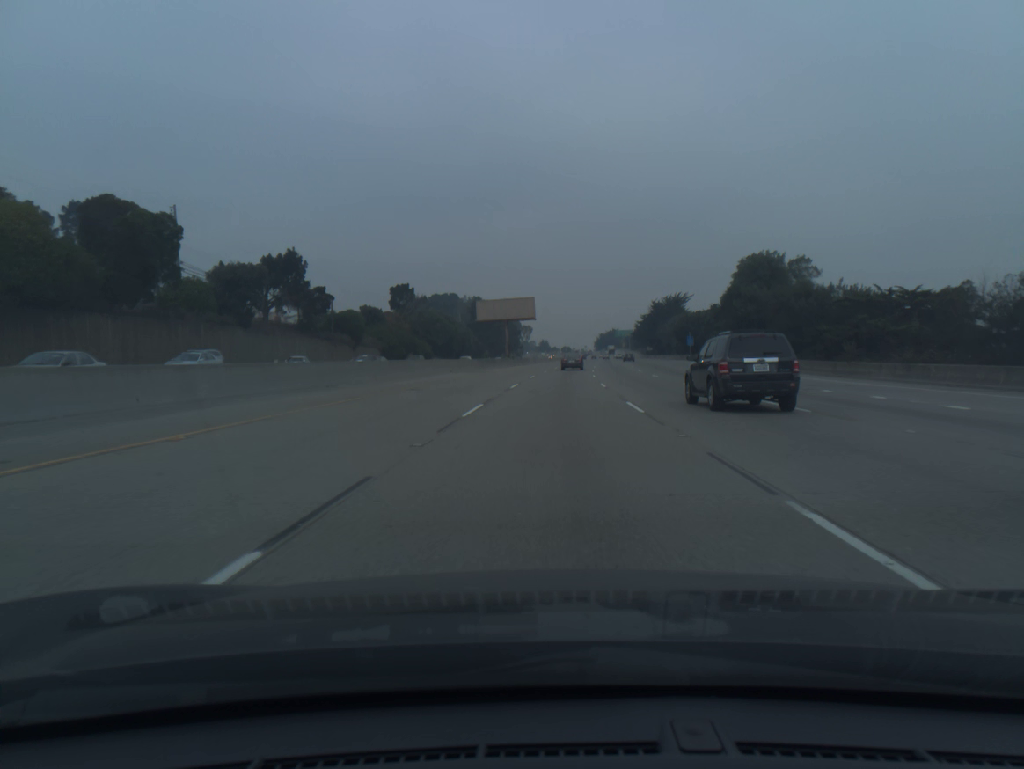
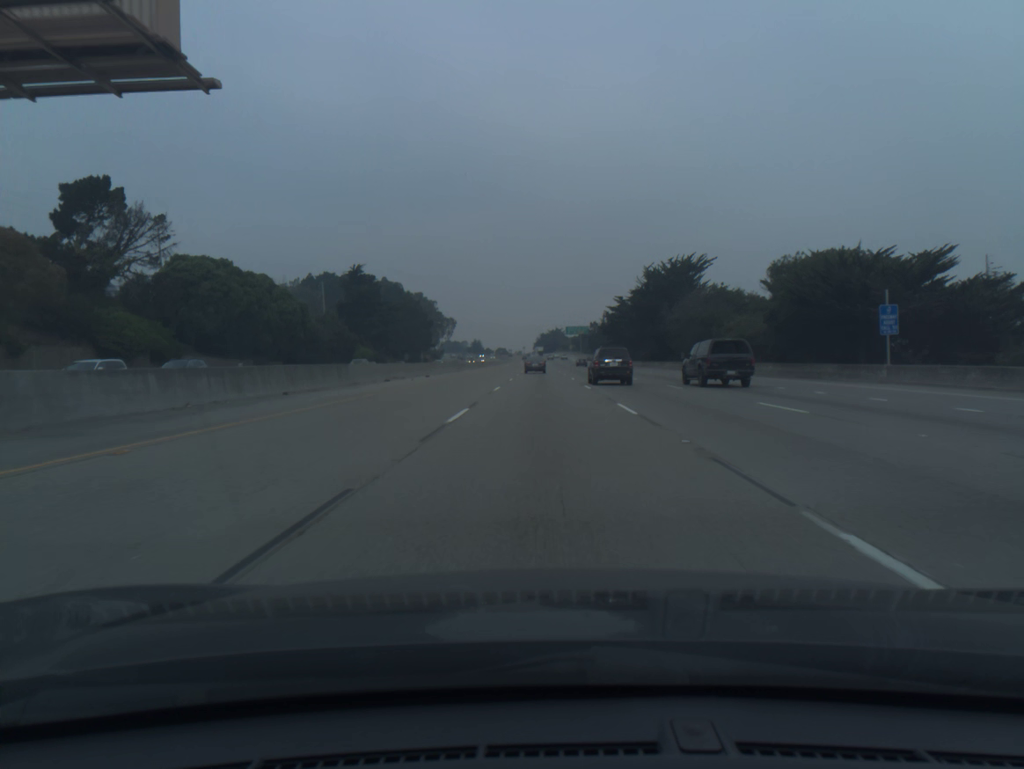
(+4.0, +88.3) m; +5°
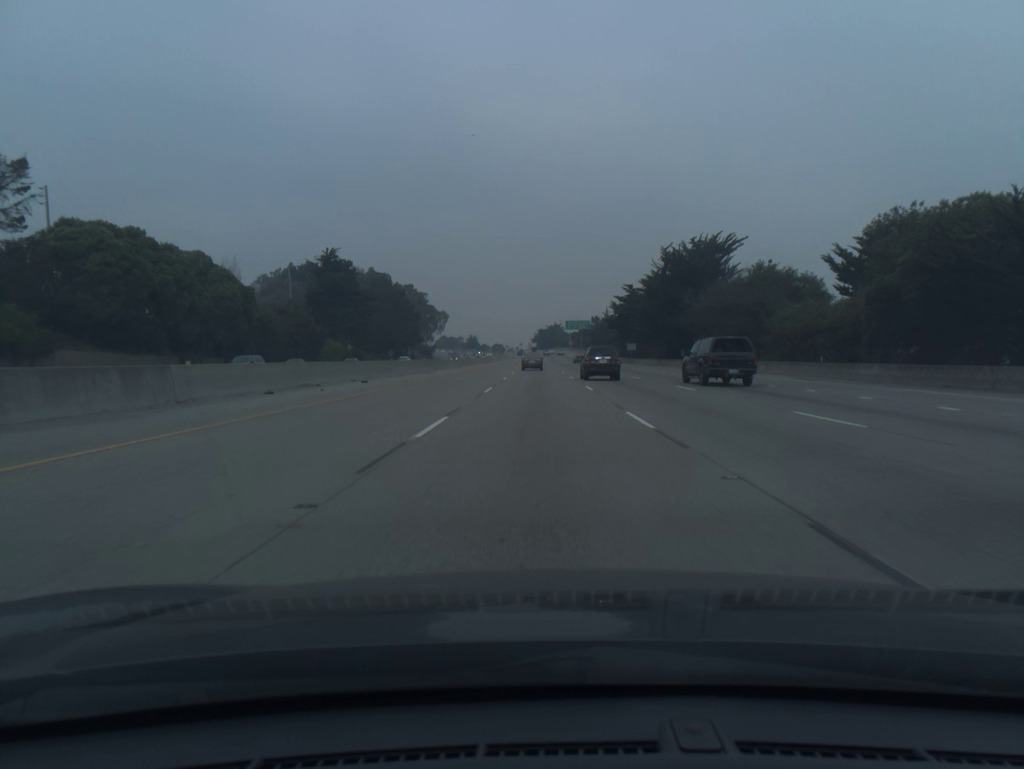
(0.0, +17.8) m; 0°
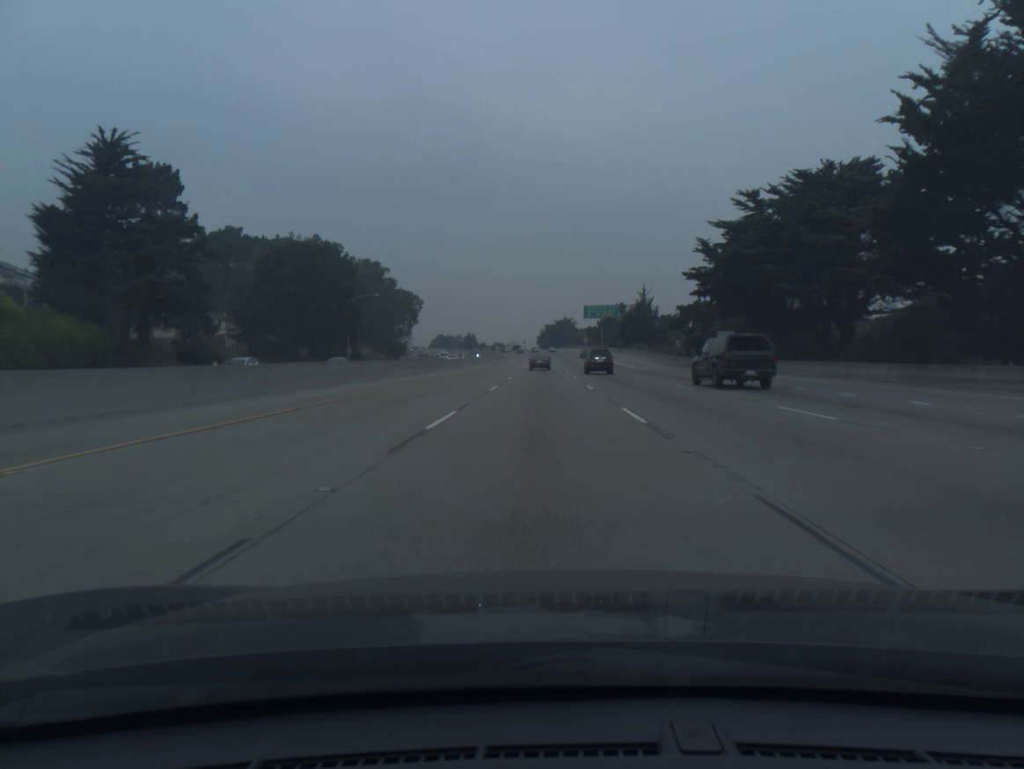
(-0.2, +71.6) m; 0°
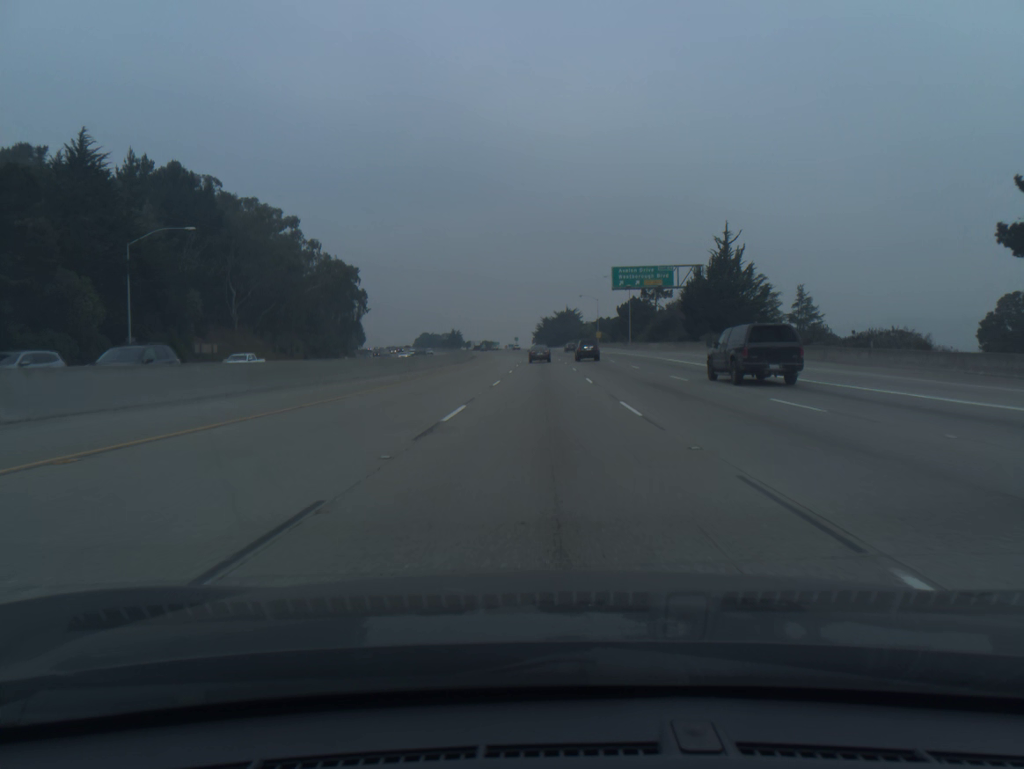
(0.0, +71.9) m; 0°
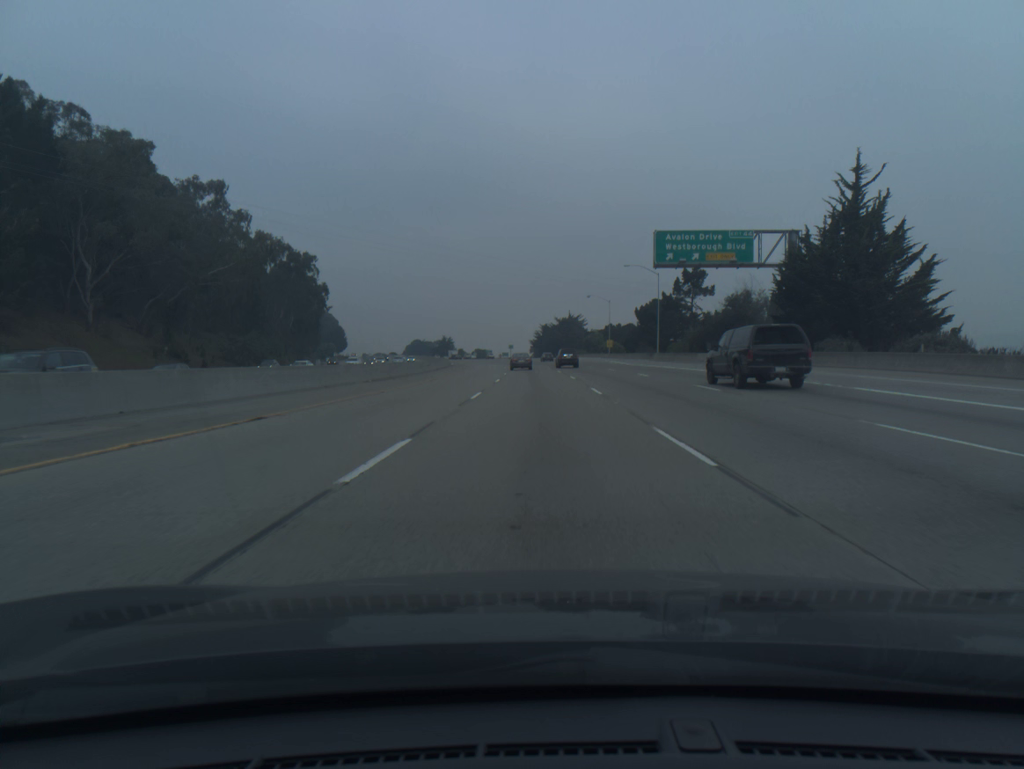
(0.0, +35.9) m; 0°
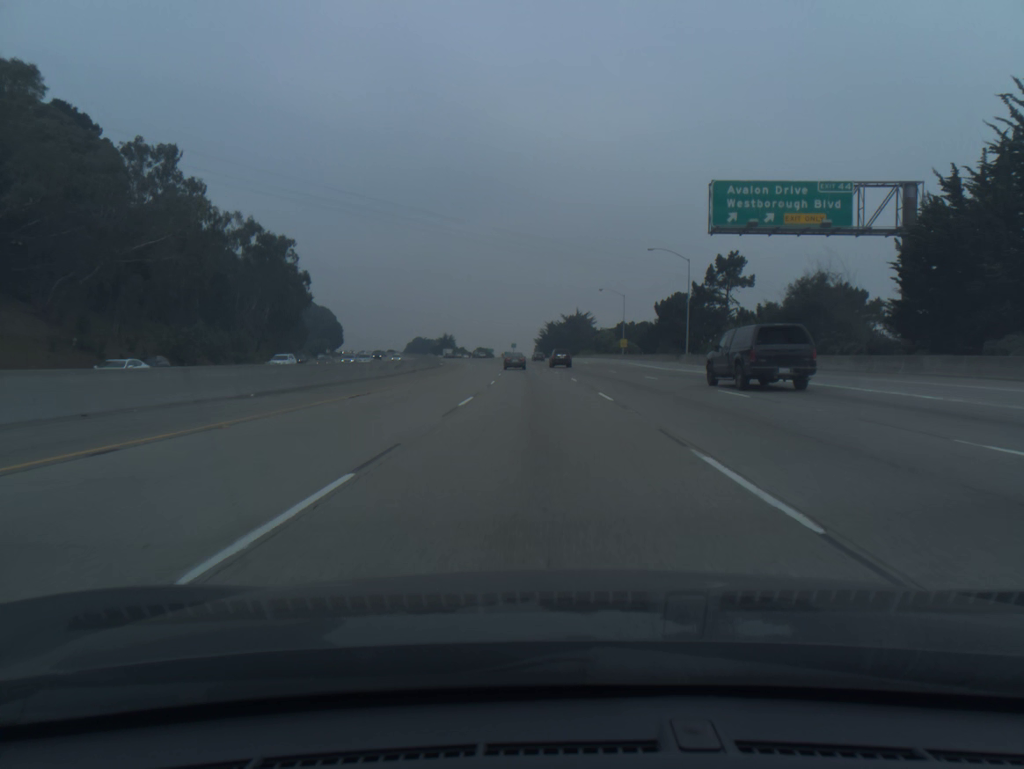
(0.0, +17.9) m; 0°
